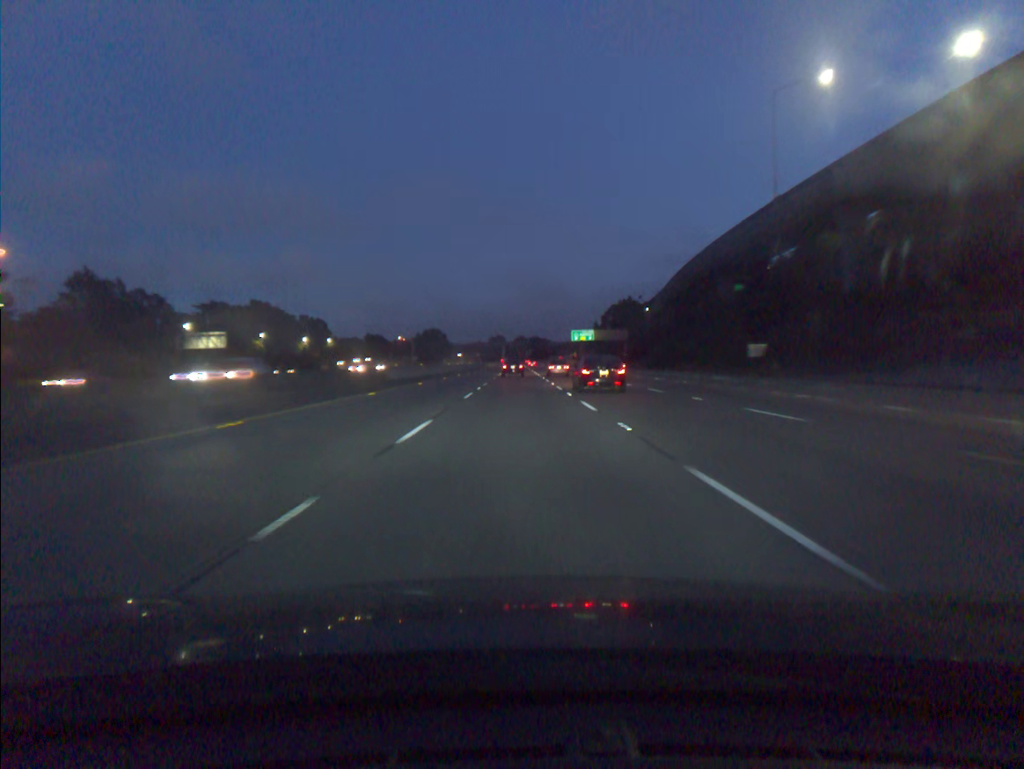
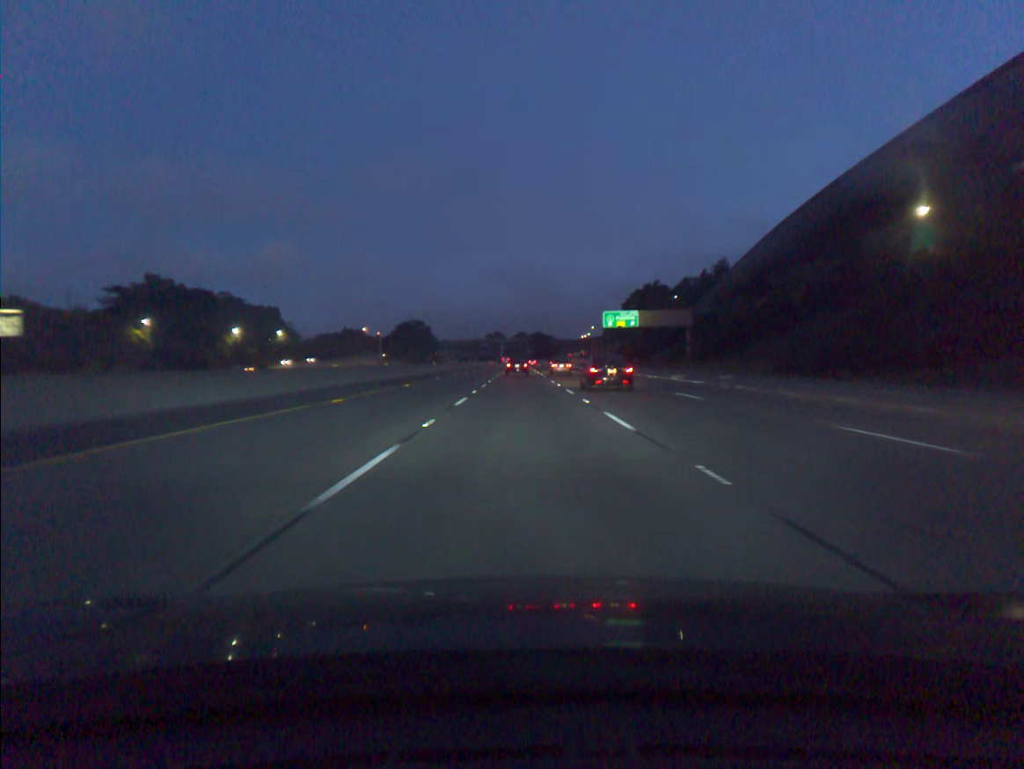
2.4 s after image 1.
(-0.1, +63.9) m; 0°
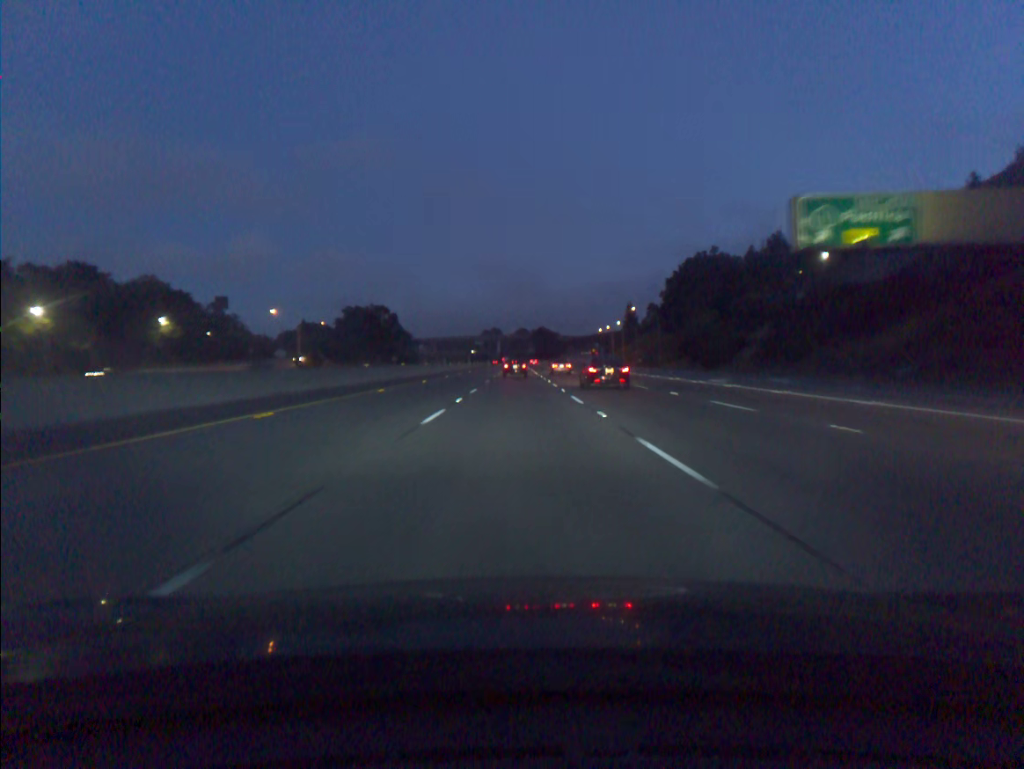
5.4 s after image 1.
(+0.2, +79.2) m; 0°
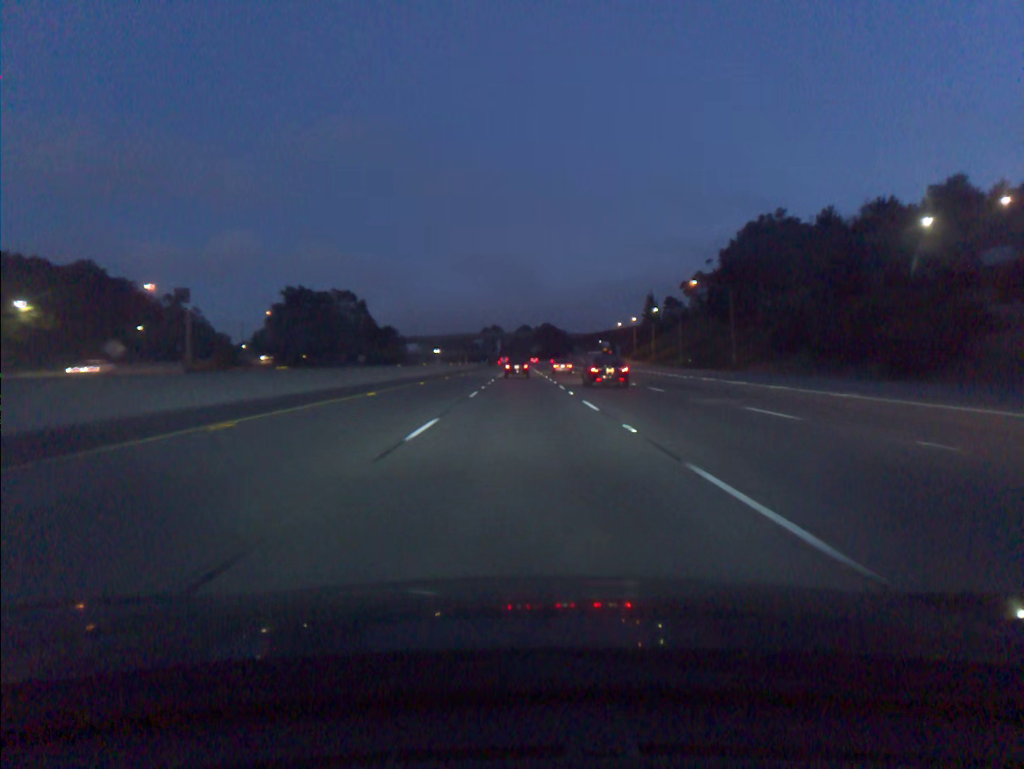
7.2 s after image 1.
(-0.1, +46.7) m; 0°
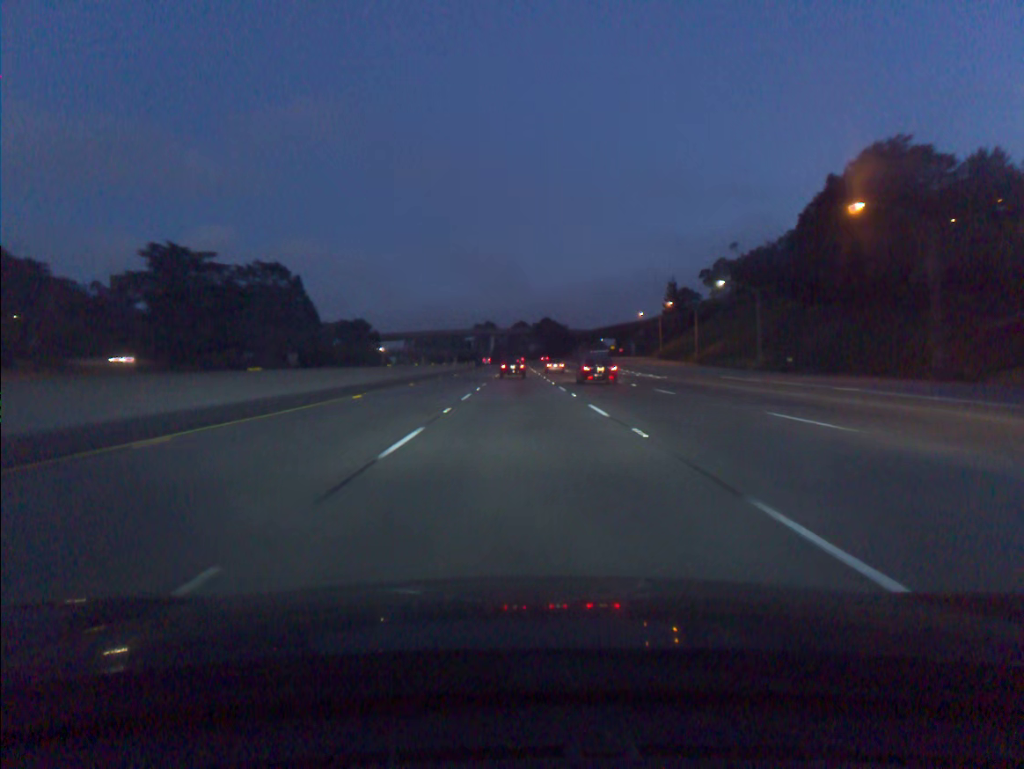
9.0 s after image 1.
(+0.1, +46.1) m; 0°
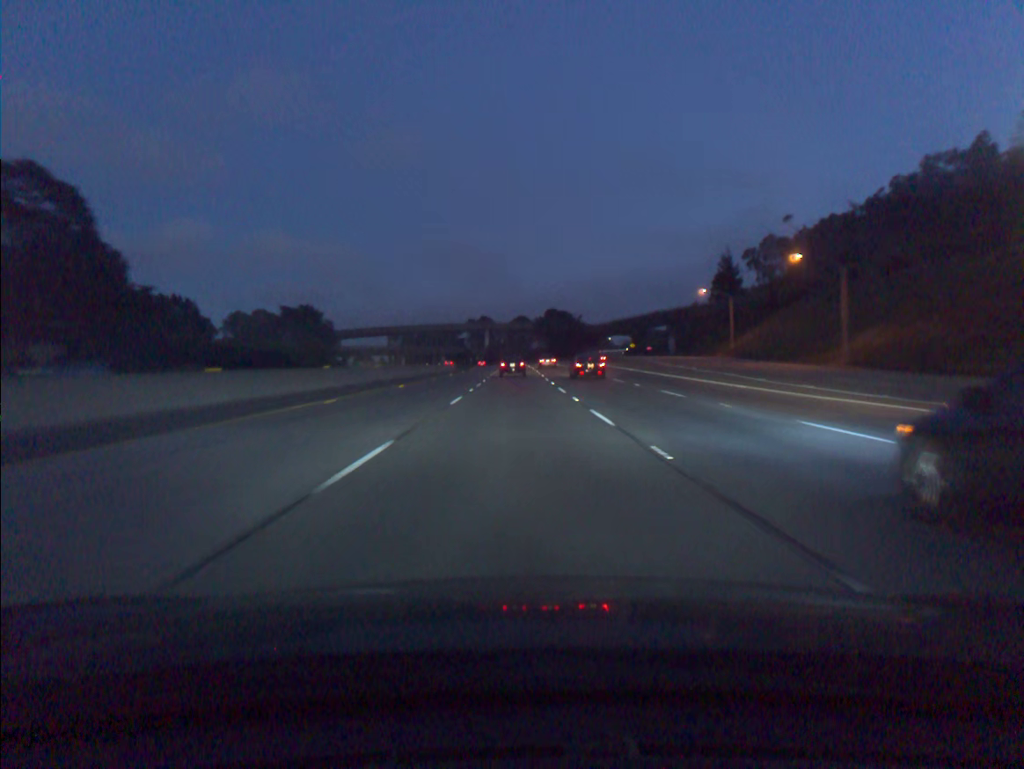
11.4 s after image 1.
(+0.1, +60.9) m; 0°
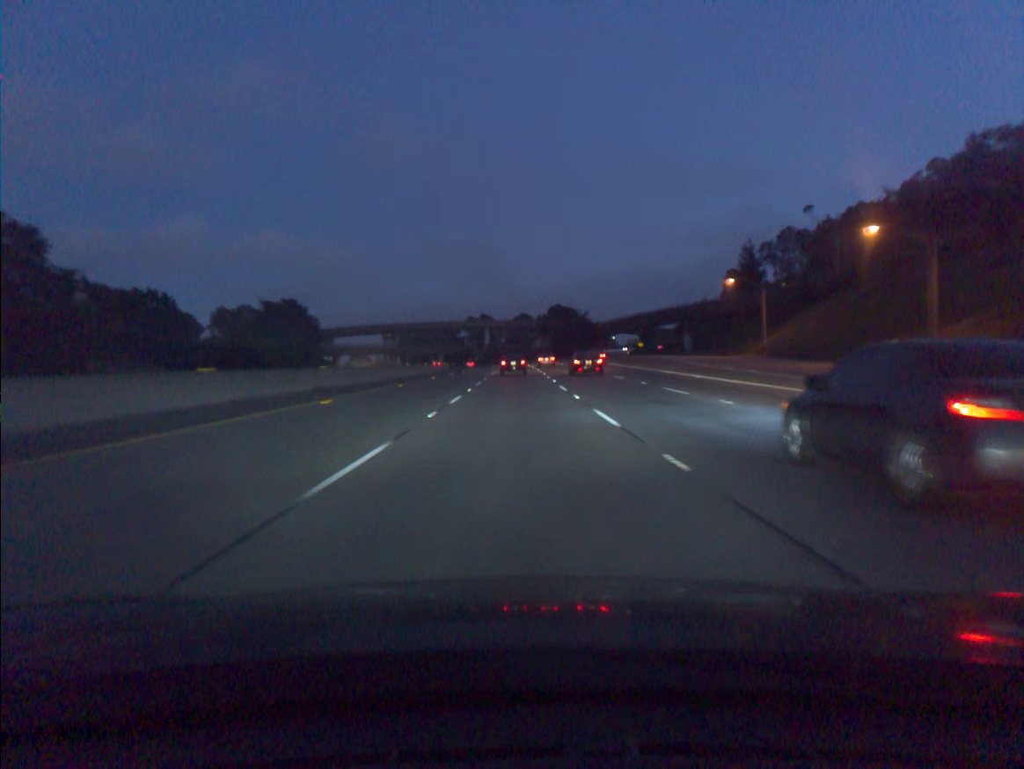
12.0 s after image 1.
(0.0, +15.1) m; 0°
